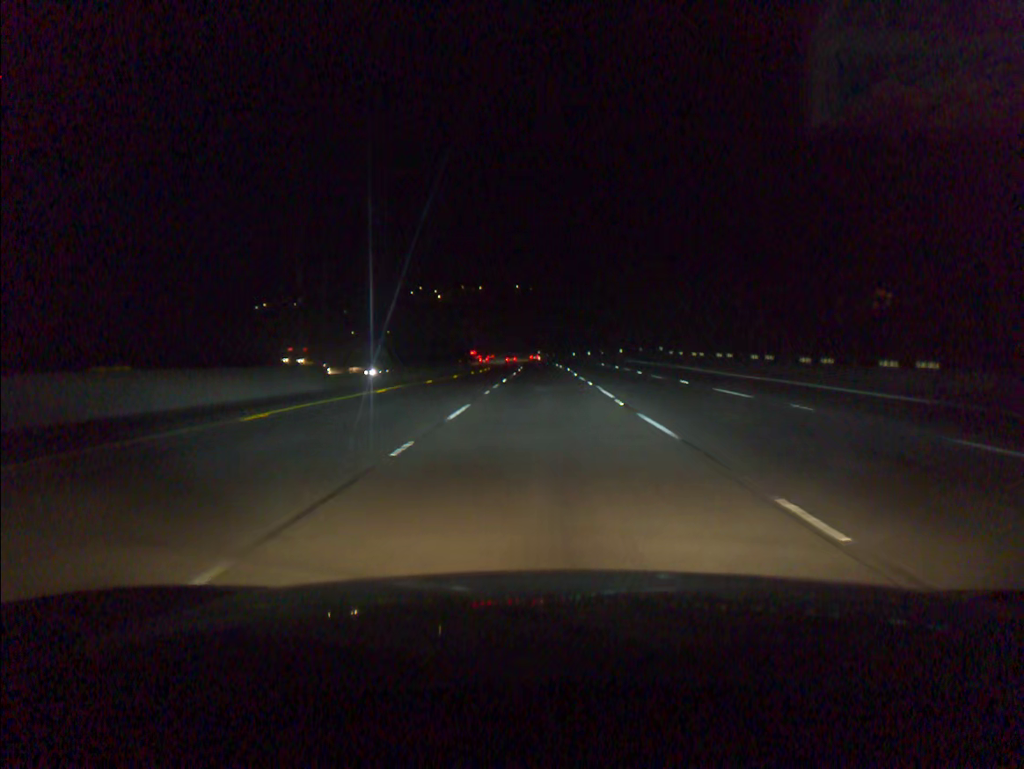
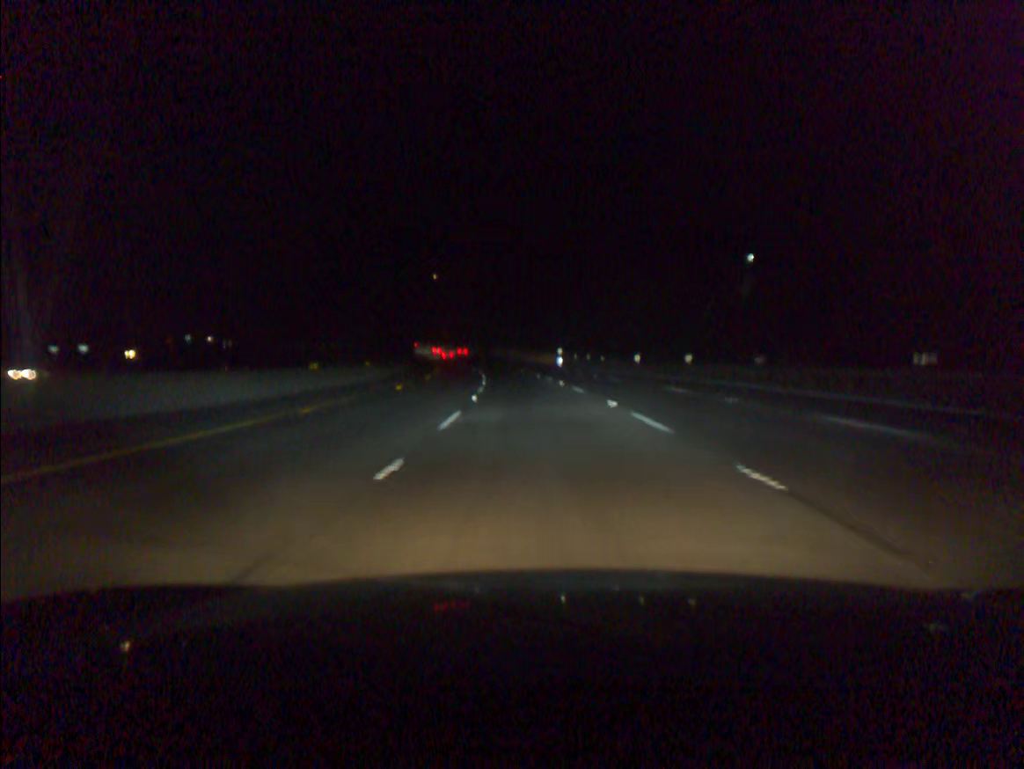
(-0.3, +84.9) m; -1°
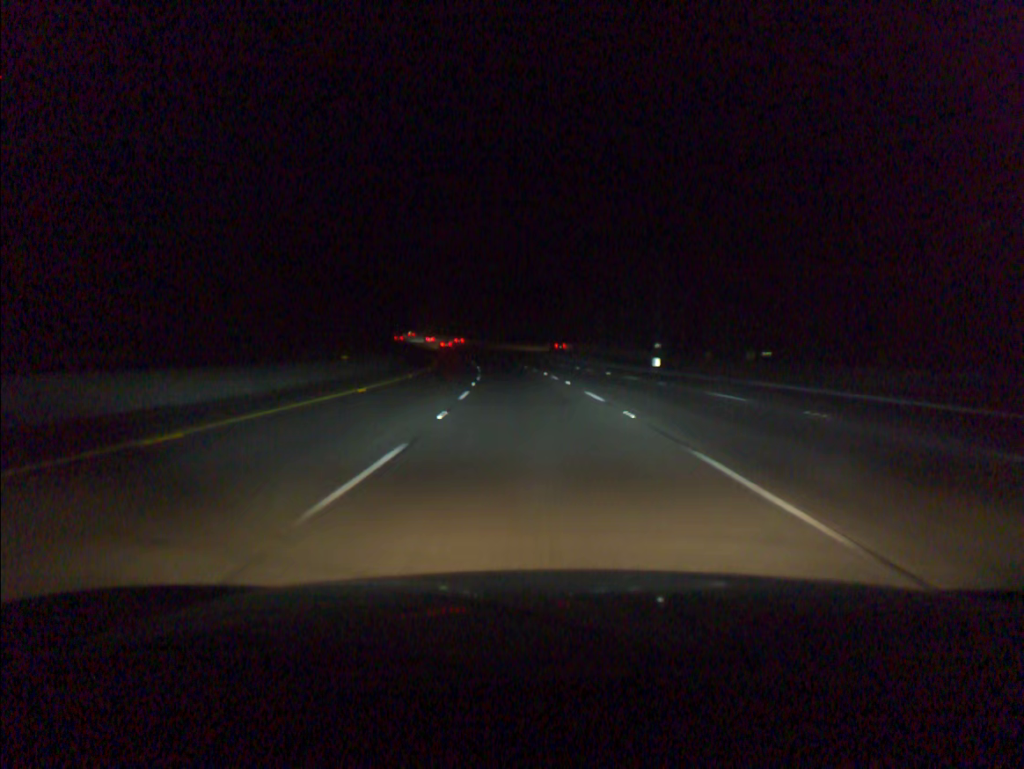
(-1.9, +50.8) m; -5°
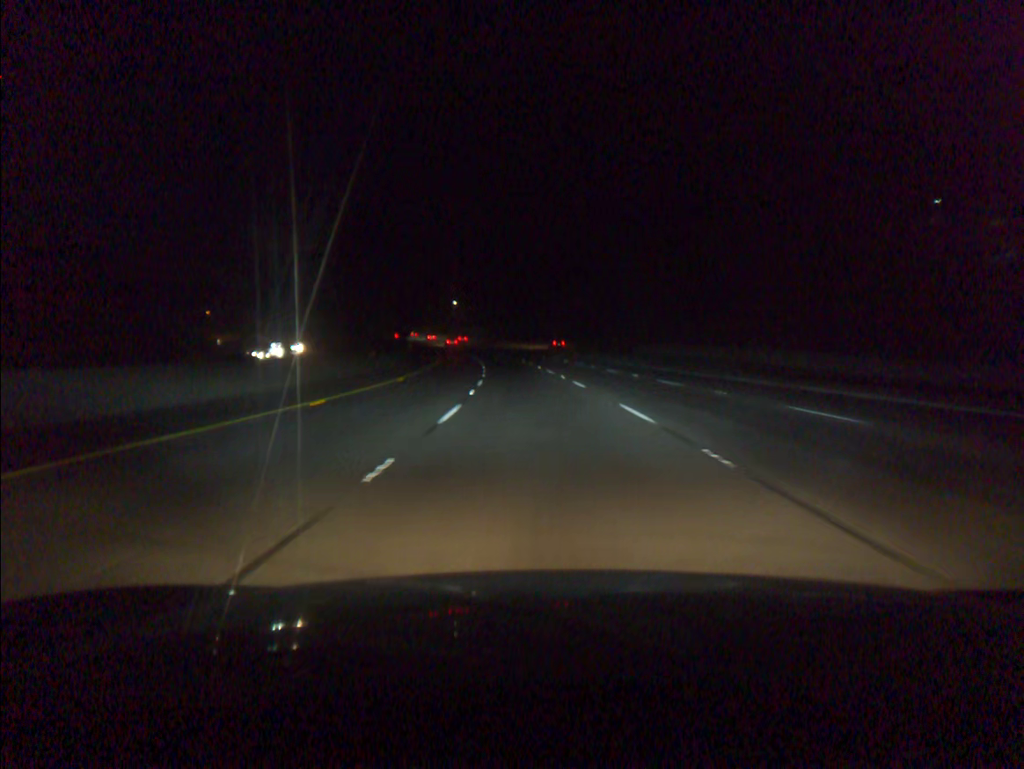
(-2.3, +50.8) m; -5°
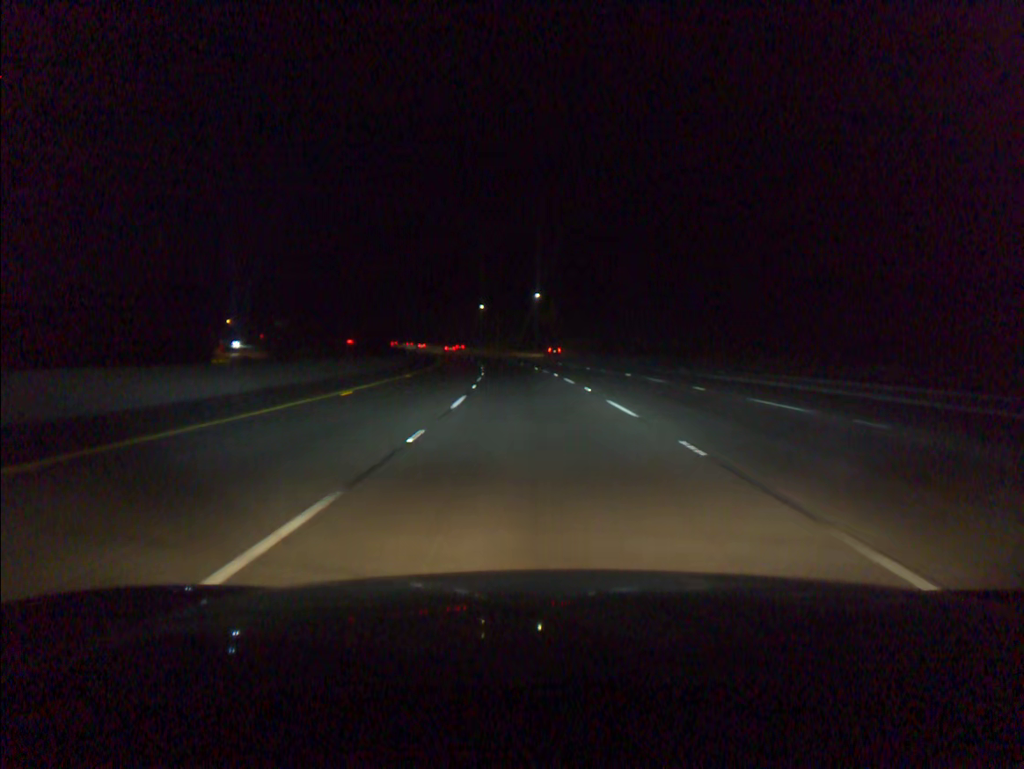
(-5.4, +84.3) m; -8°
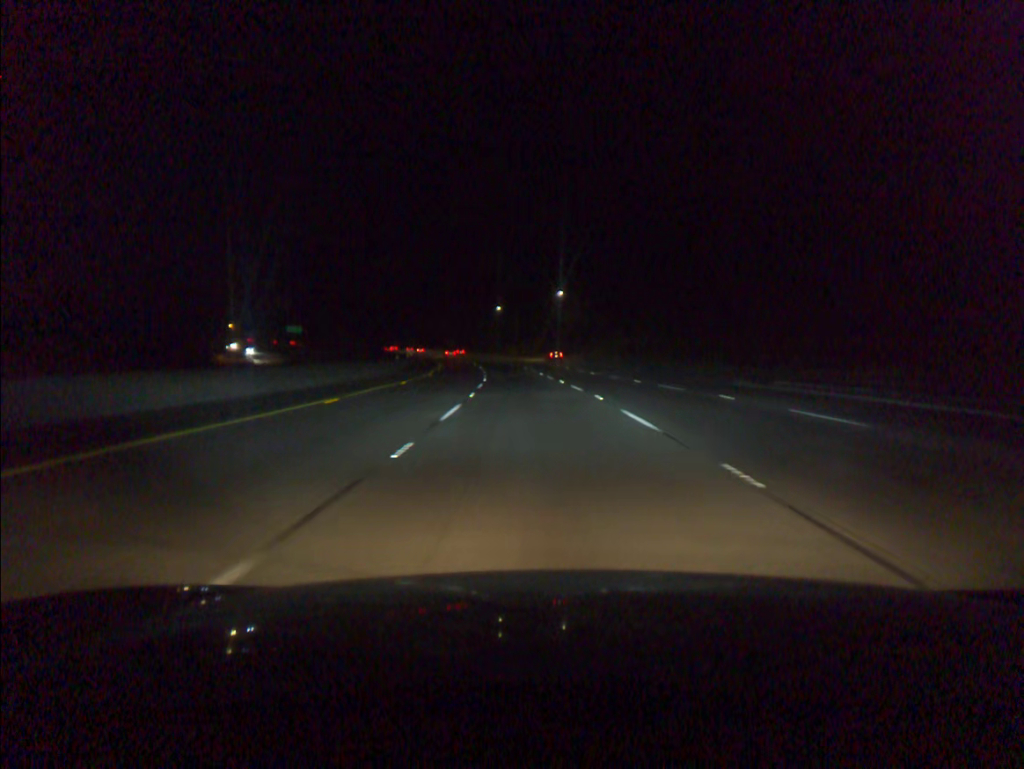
(-0.2, +16.8) m; -2°
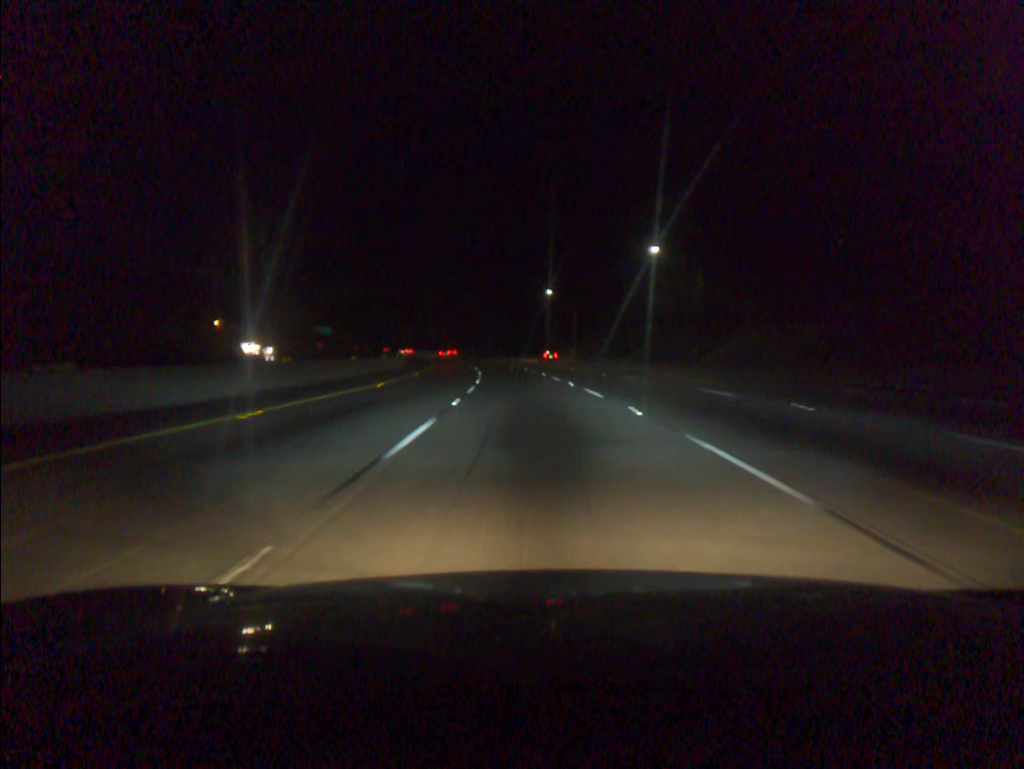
(-1.9, +50.1) m; -4°
